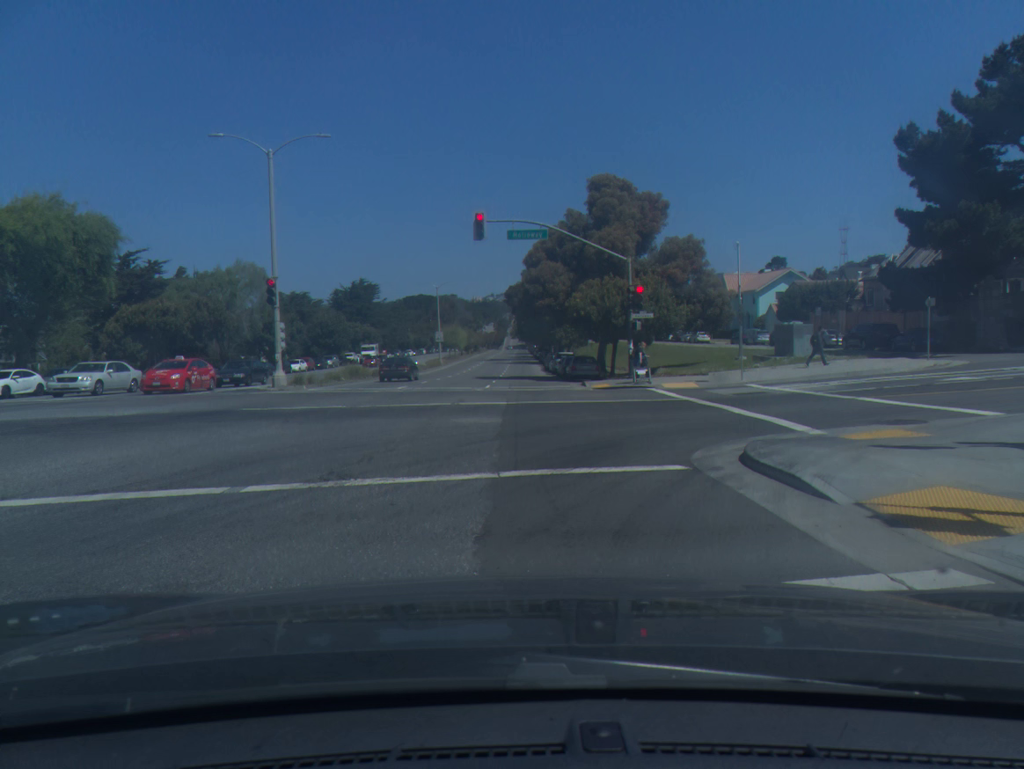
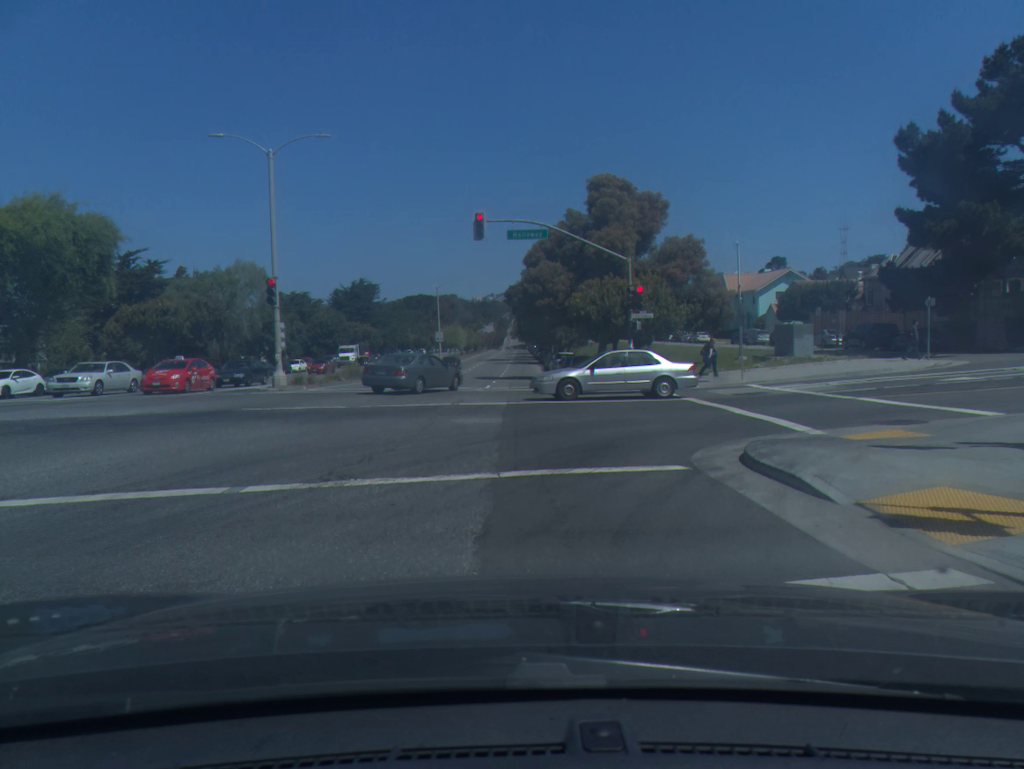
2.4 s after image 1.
(0.0, 0.0) m; 0°
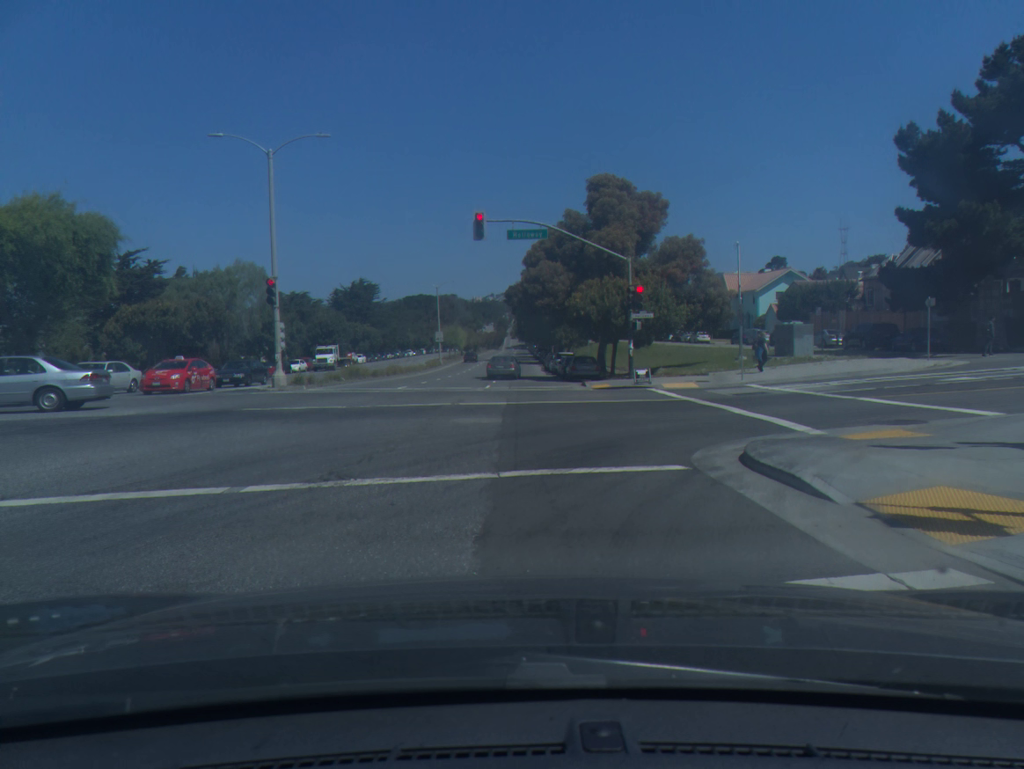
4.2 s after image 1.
(0.0, 0.0) m; 0°
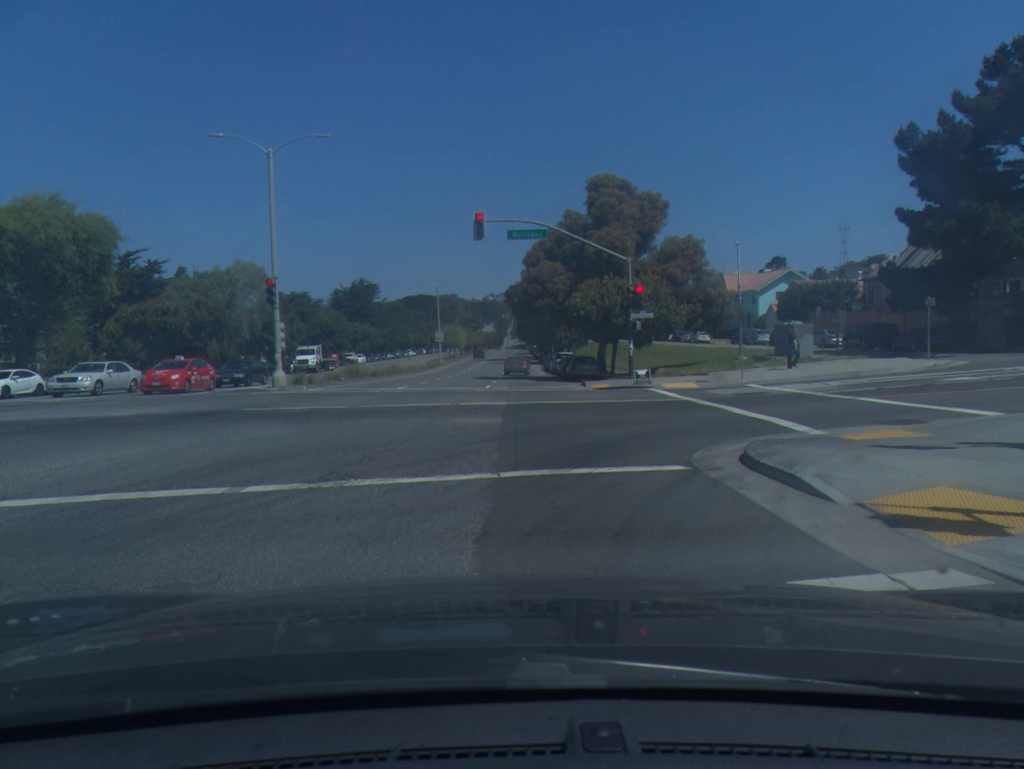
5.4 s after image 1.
(0.0, 0.0) m; 0°
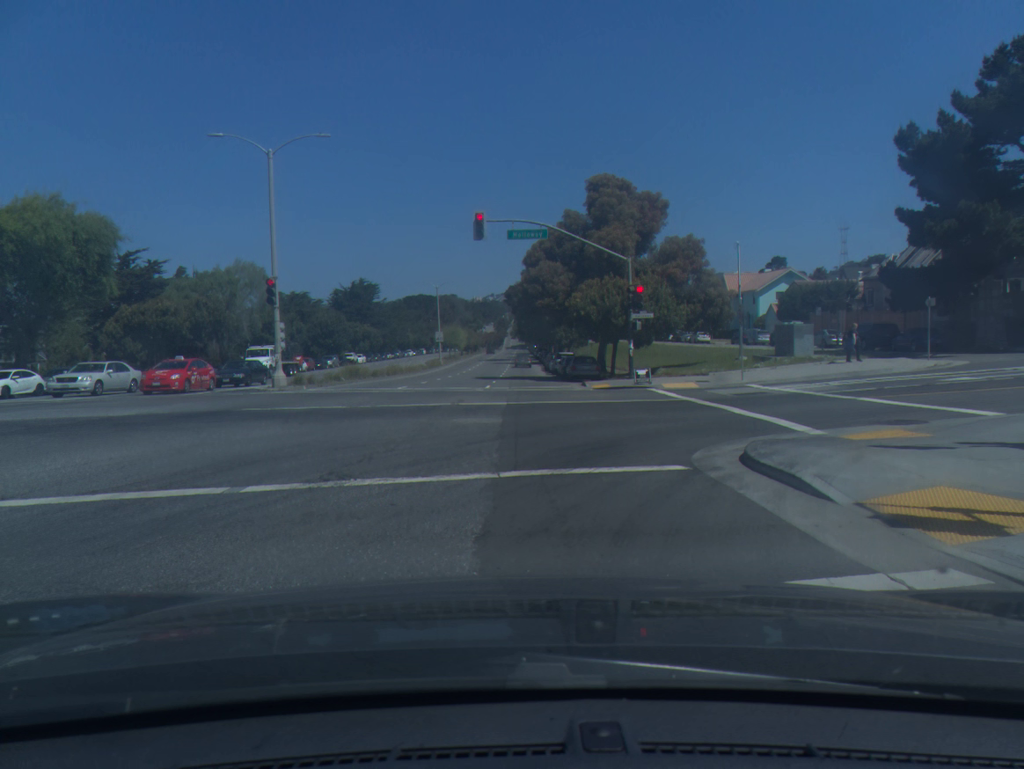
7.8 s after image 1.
(0.0, 0.0) m; 0°
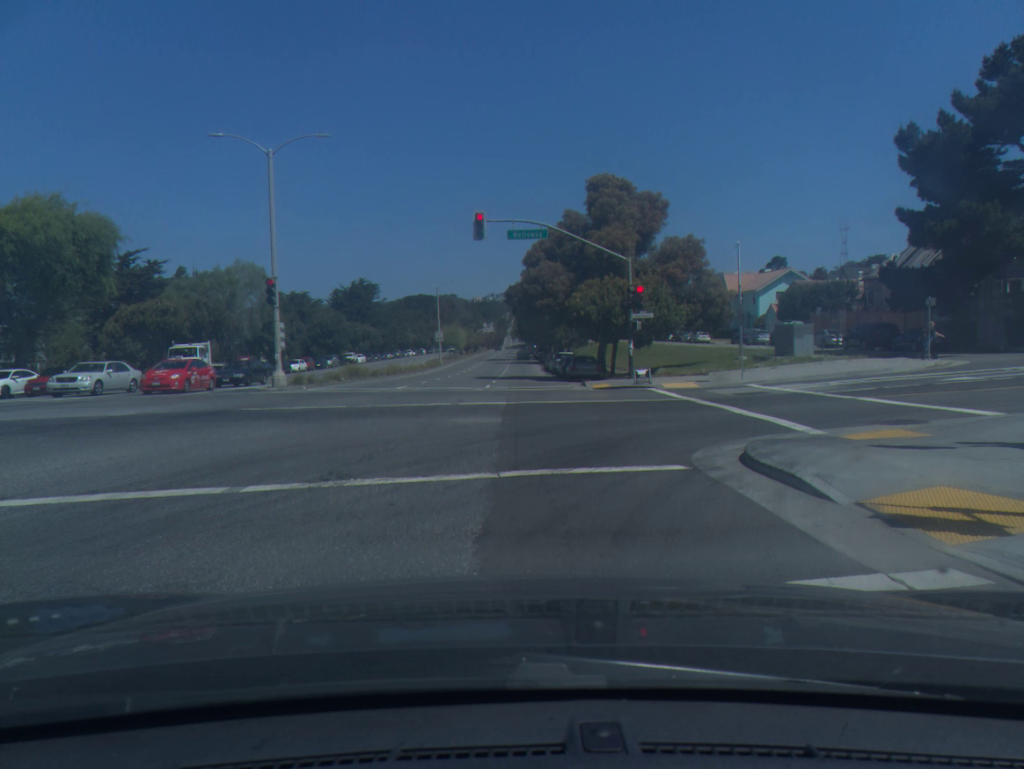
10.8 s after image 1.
(0.0, 0.0) m; 0°
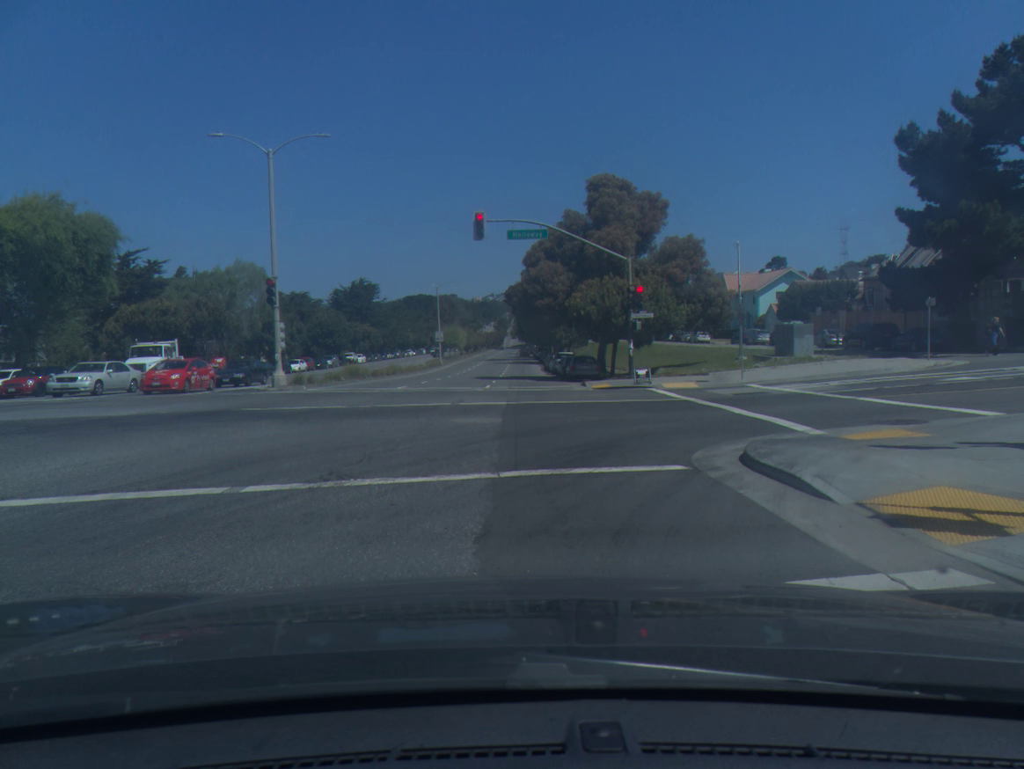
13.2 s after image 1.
(0.0, 0.0) m; 0°
